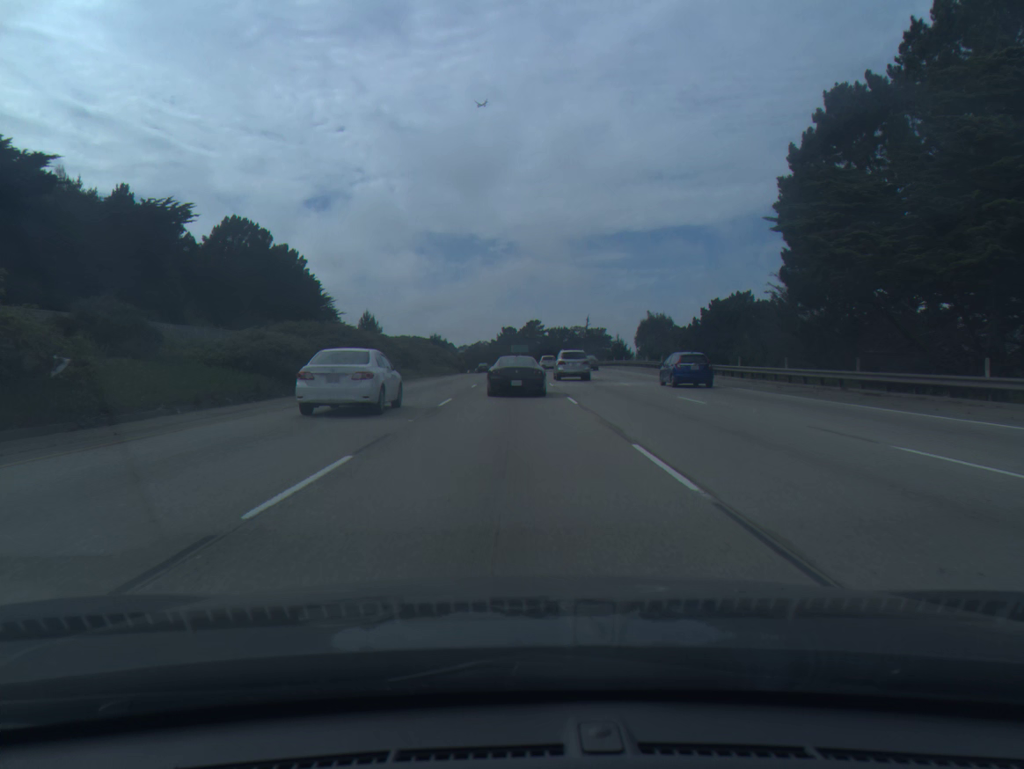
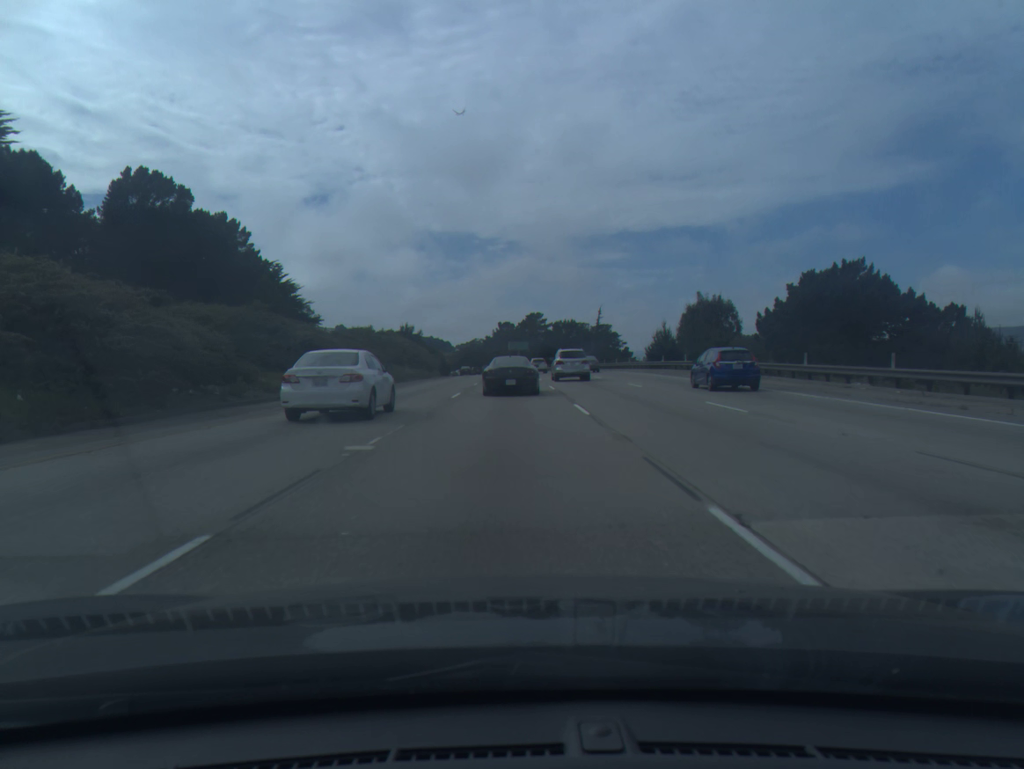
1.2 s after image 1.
(0.0, +33.3) m; 0°
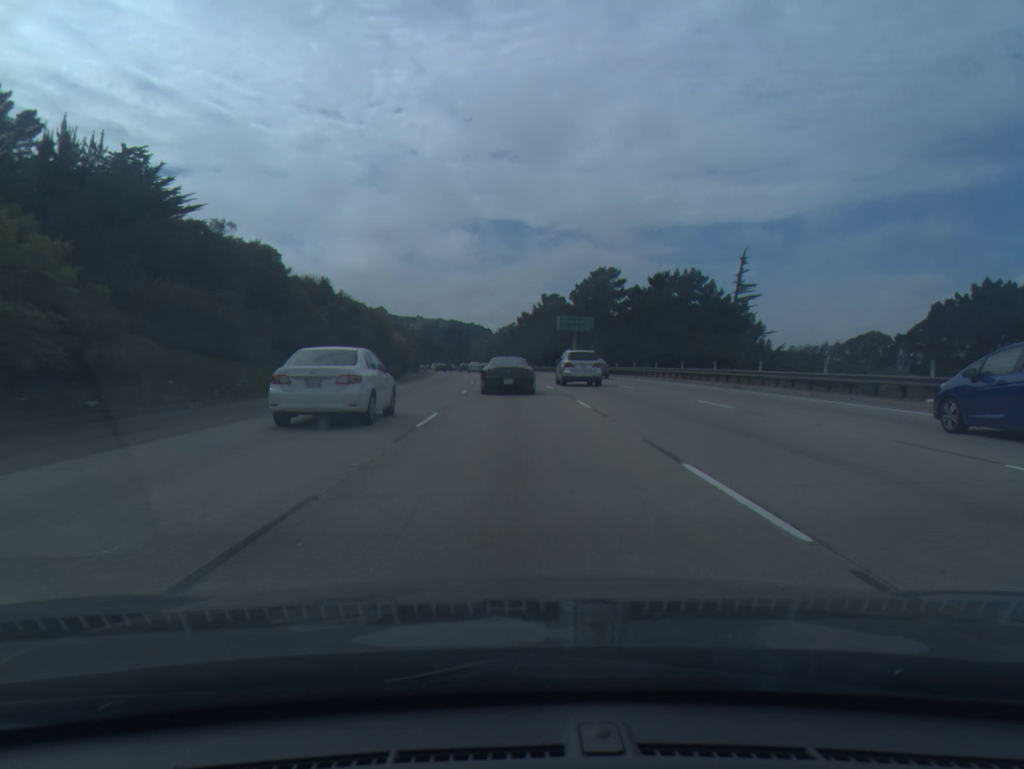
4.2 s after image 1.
(-1.5, +85.0) m; -3°
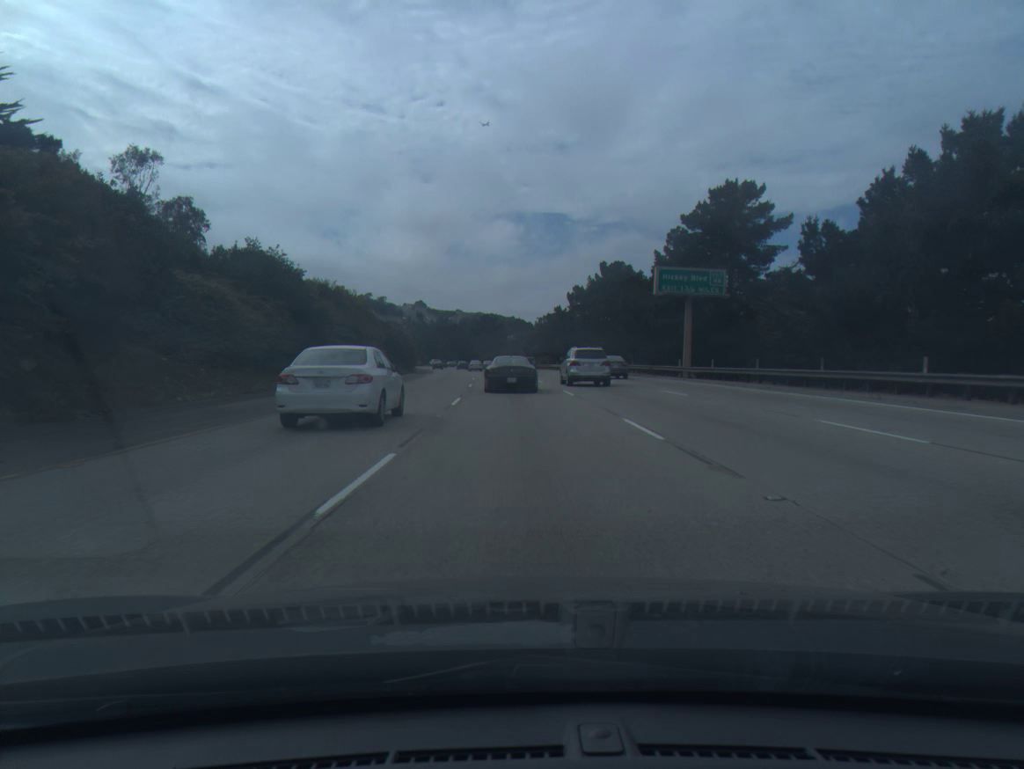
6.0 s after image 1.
(-1.3, +52.0) m; -3°
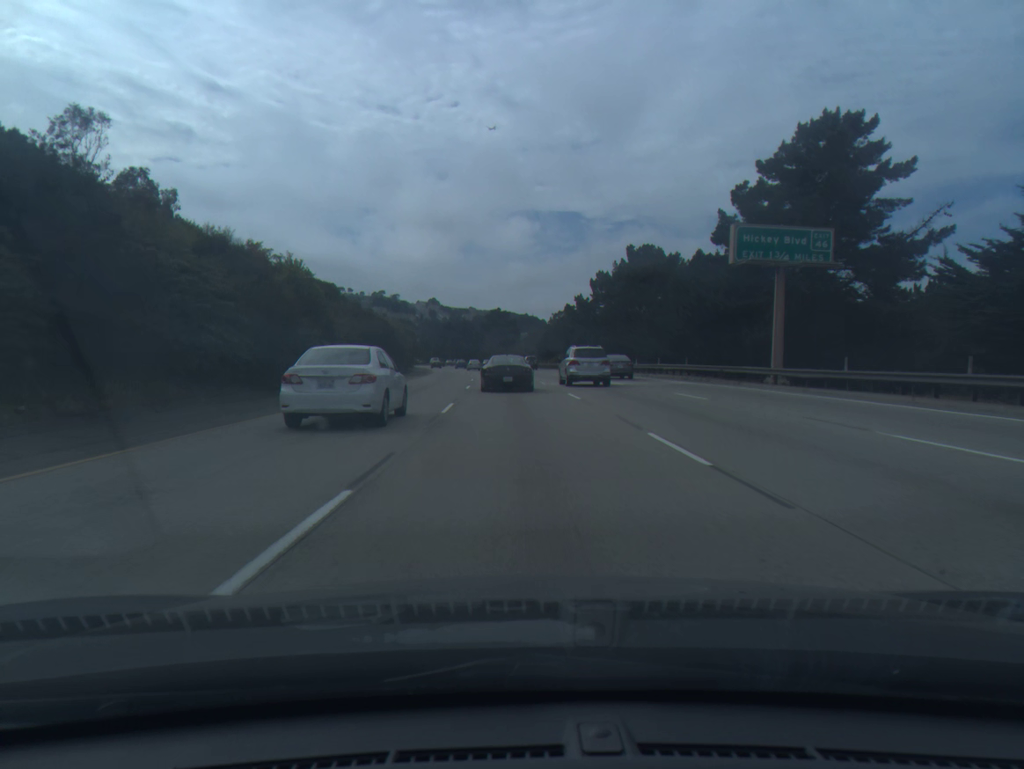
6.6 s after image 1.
(-0.2, +17.4) m; -1°
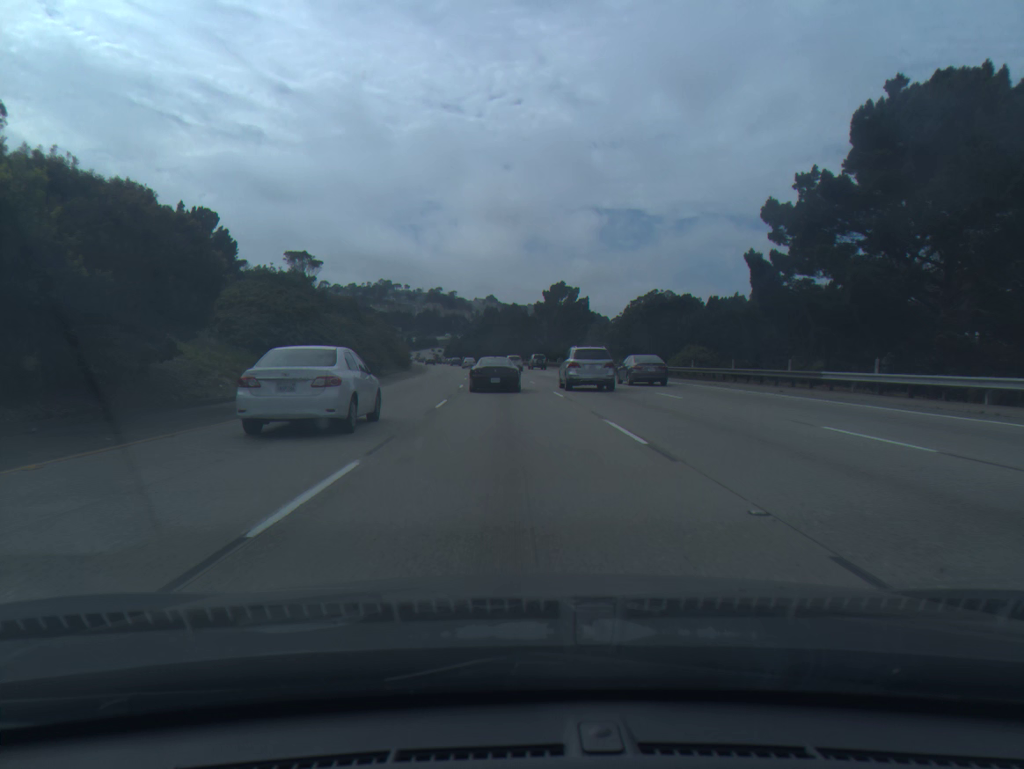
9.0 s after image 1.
(-2.4, +70.5) m; -4°
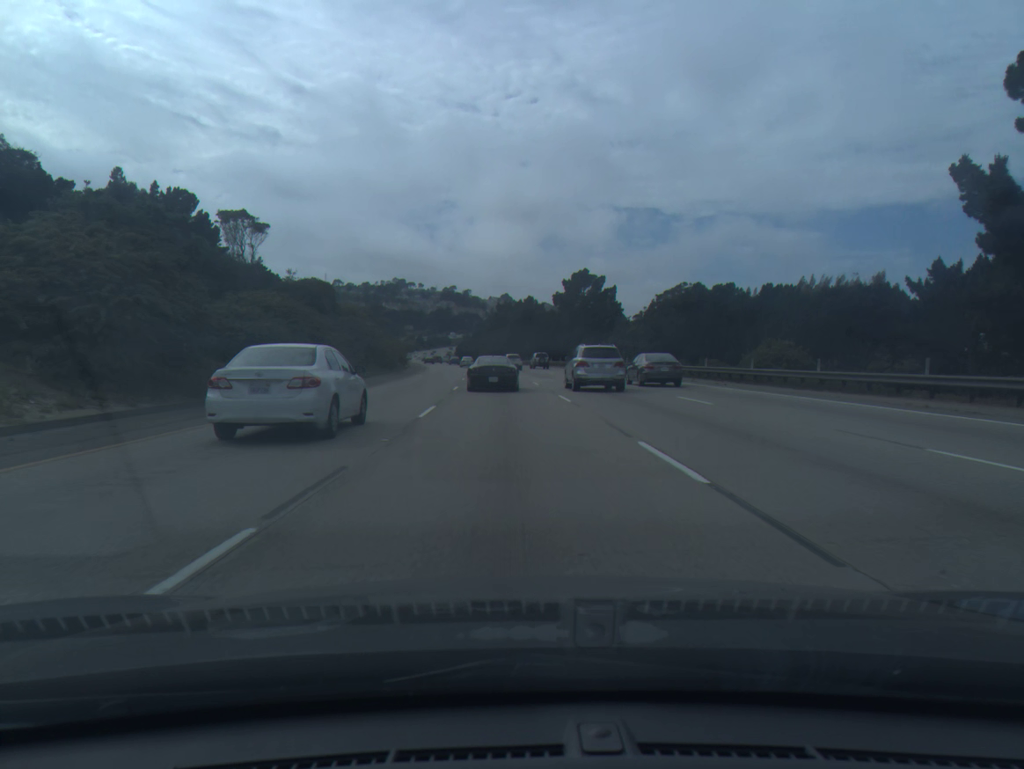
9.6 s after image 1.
(-0.2, +18.1) m; -1°
